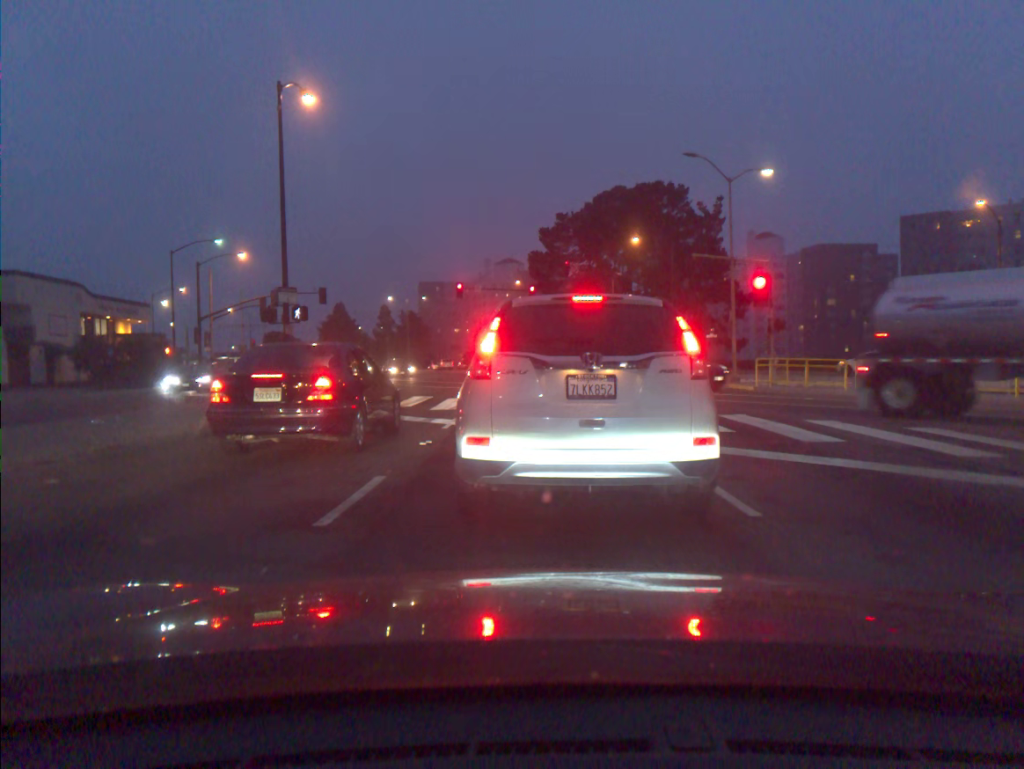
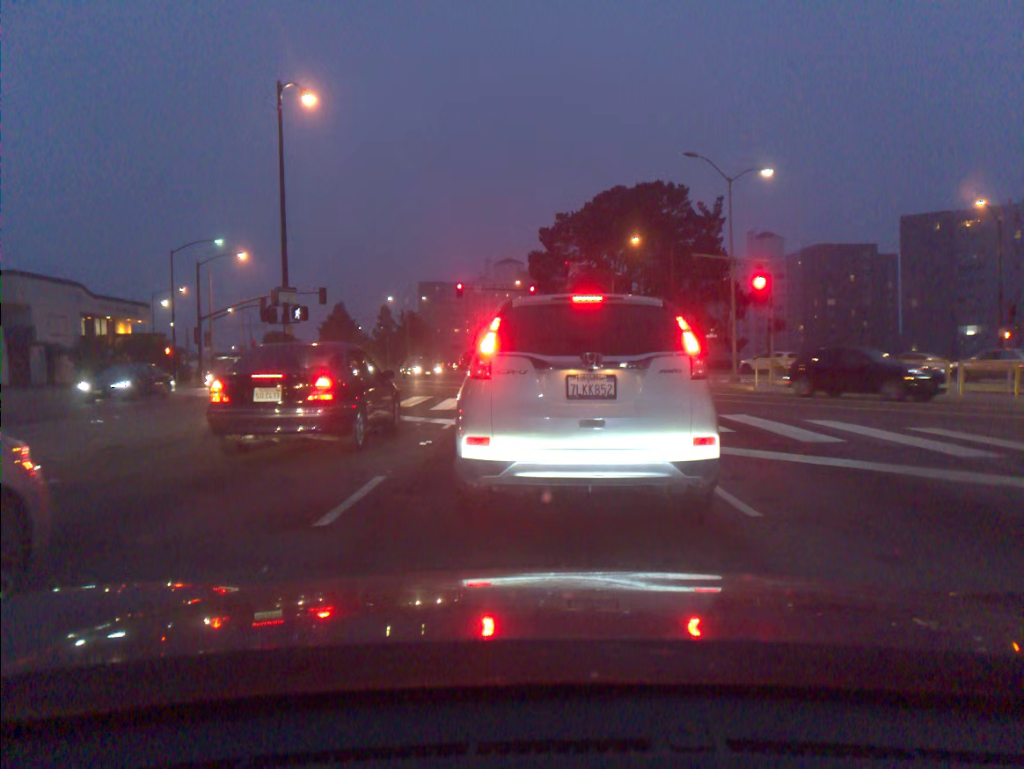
(0.0, 0.0) m; 0°
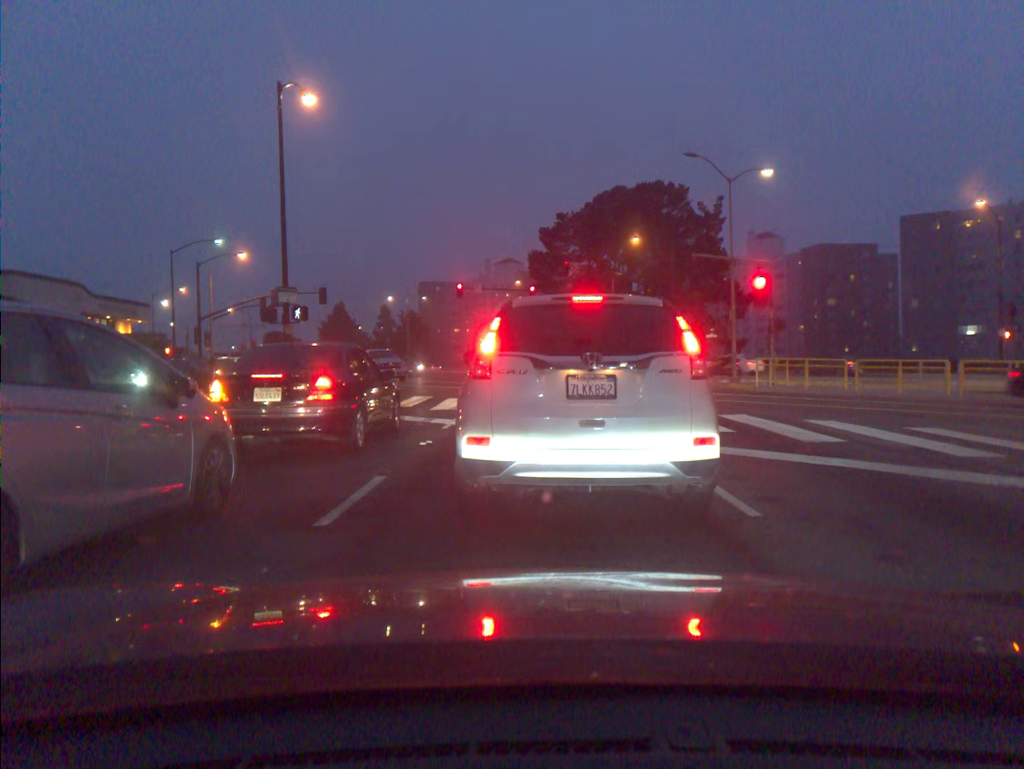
(0.0, 0.0) m; 0°
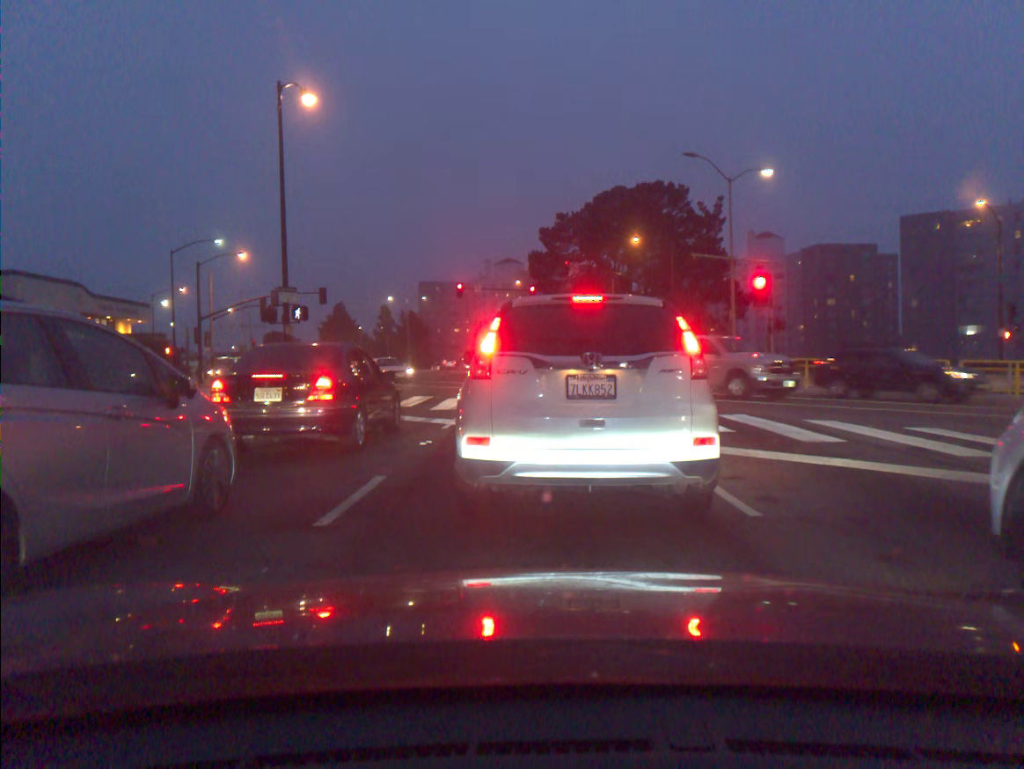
(0.0, 0.0) m; 0°
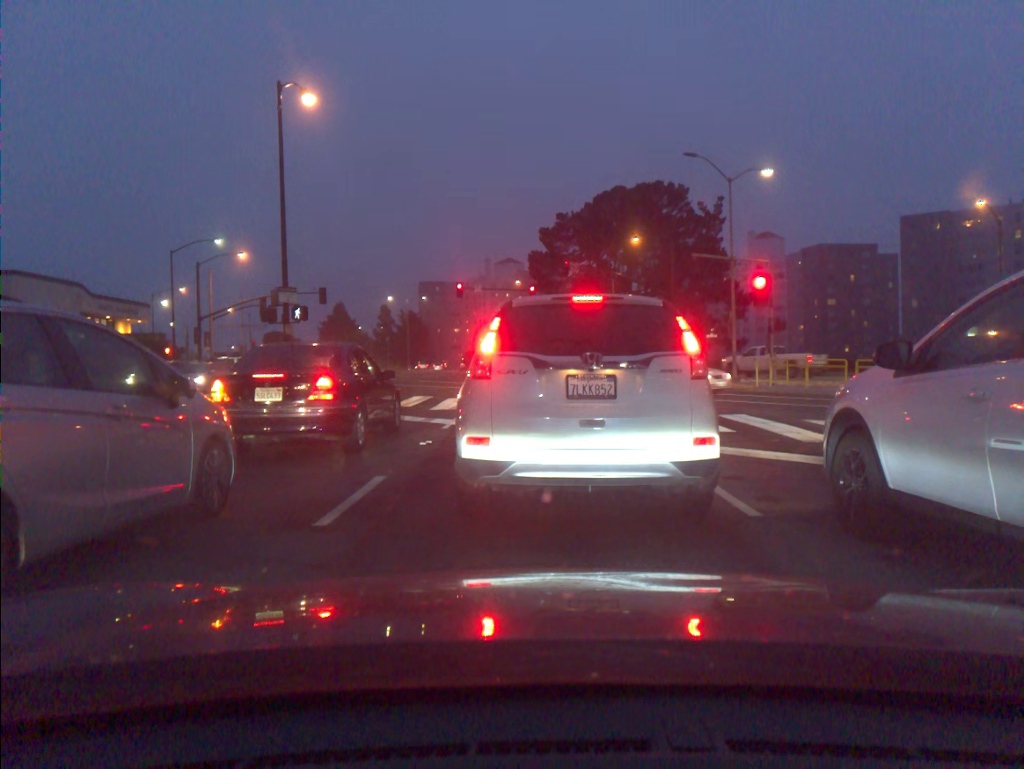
(0.0, 0.0) m; 0°
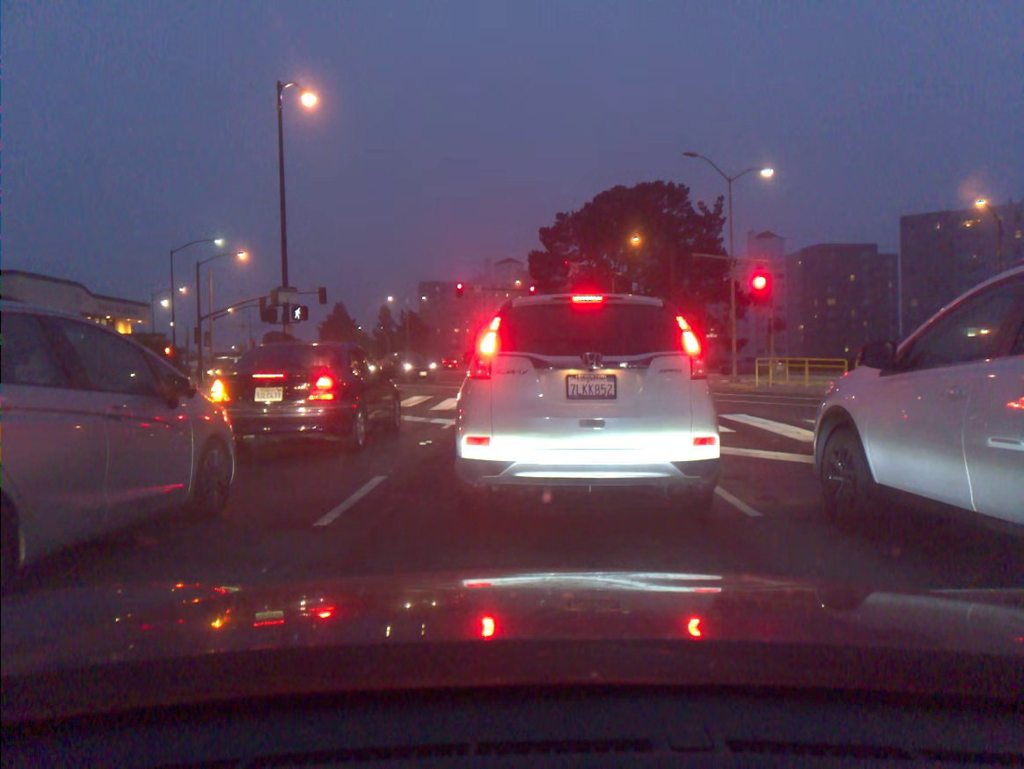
(0.0, 0.0) m; 0°
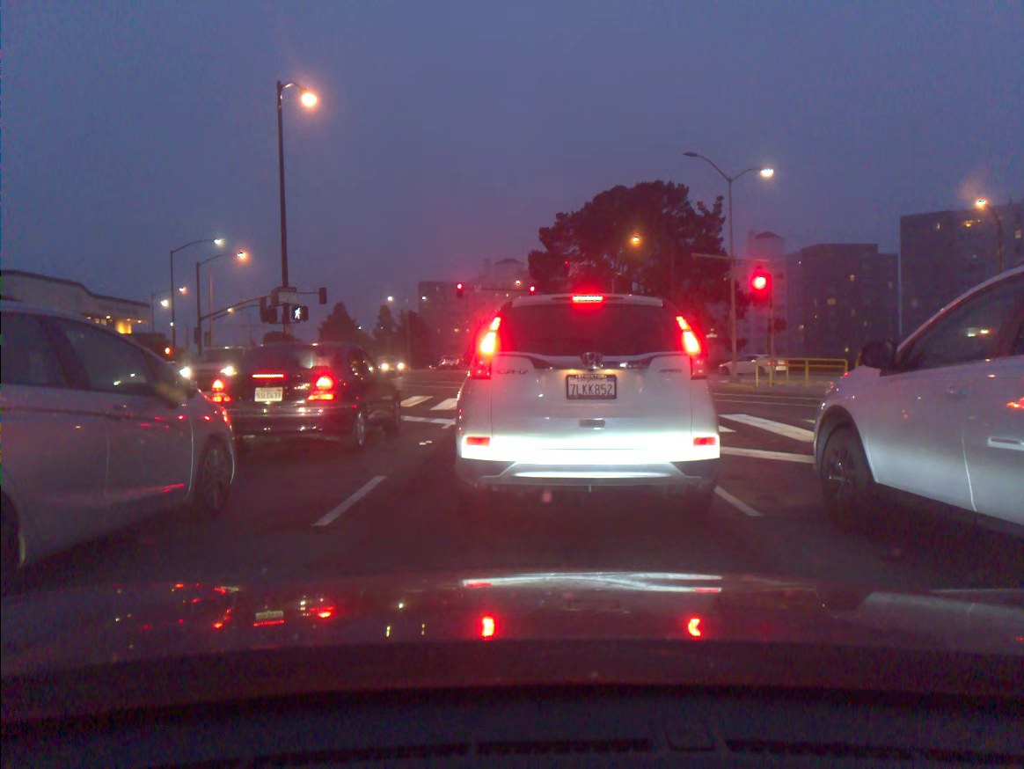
(0.0, 0.0) m; 0°
